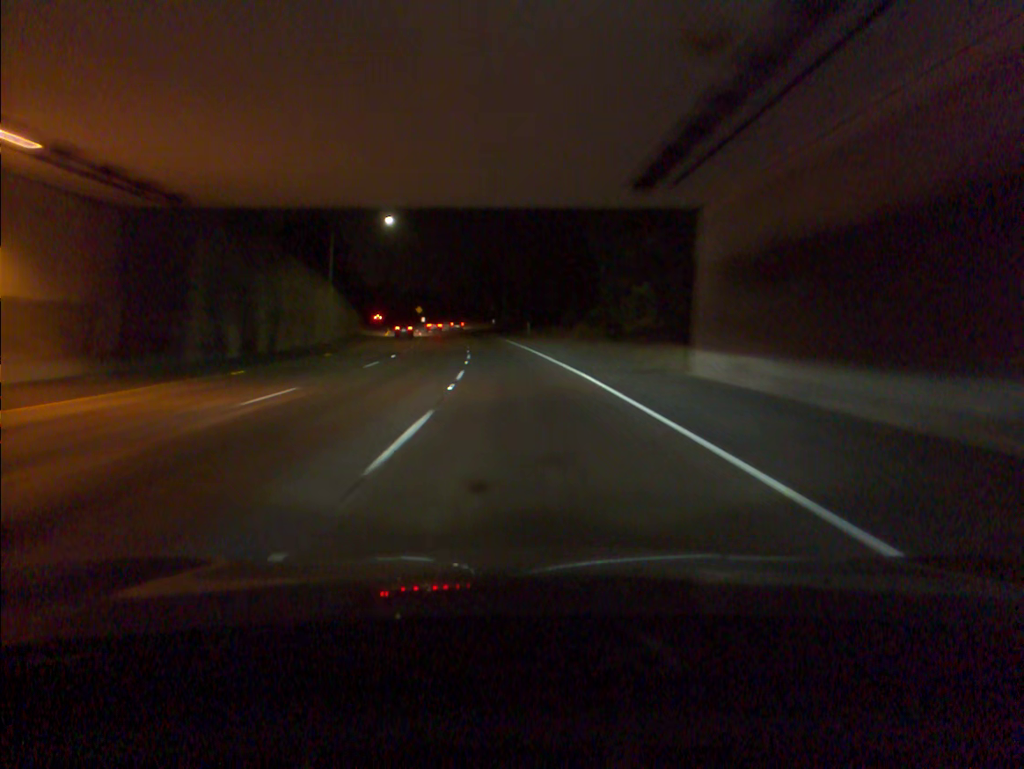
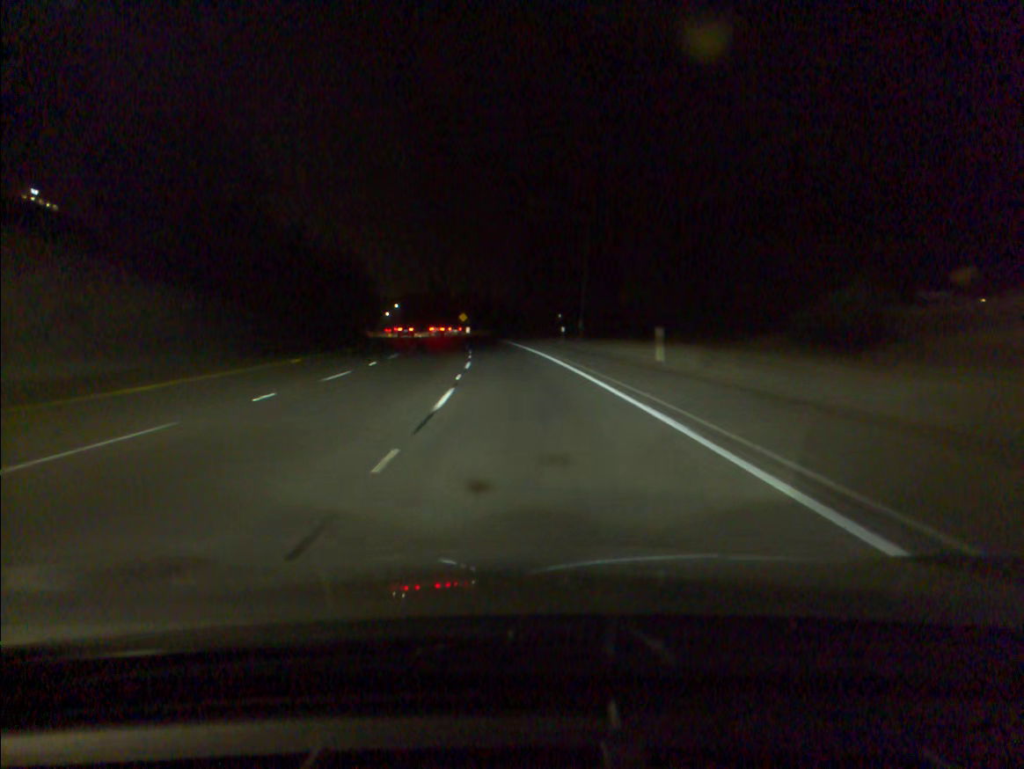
(-2.5, +51.6) m; -5°
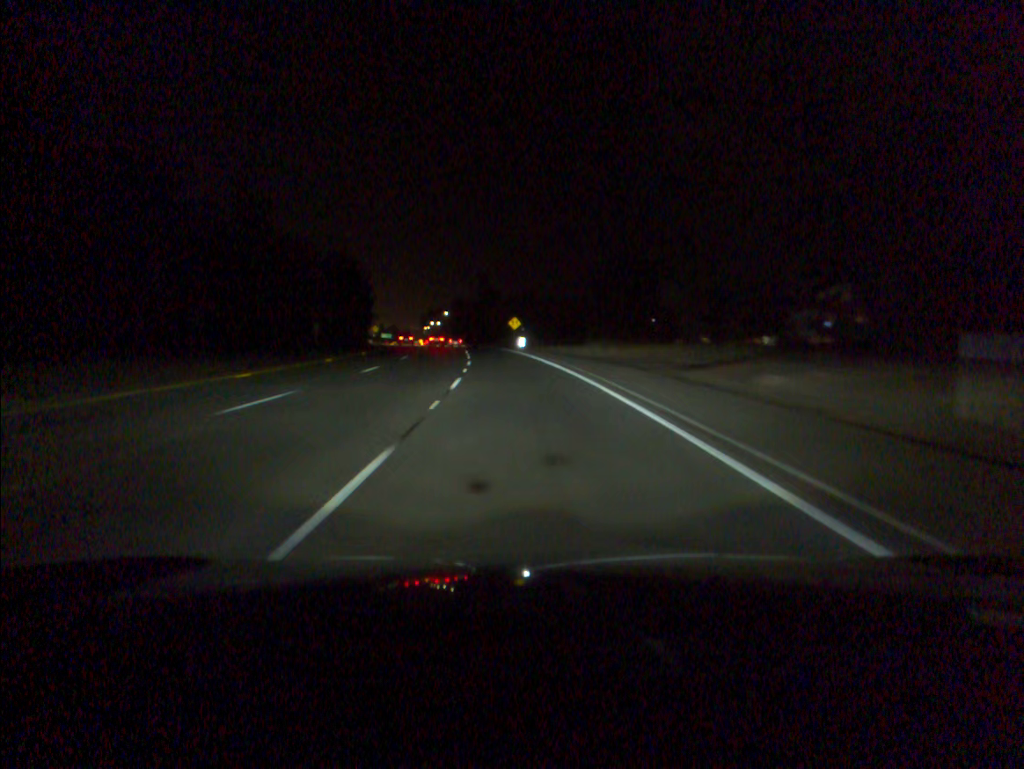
(-2.1, +51.7) m; -5°
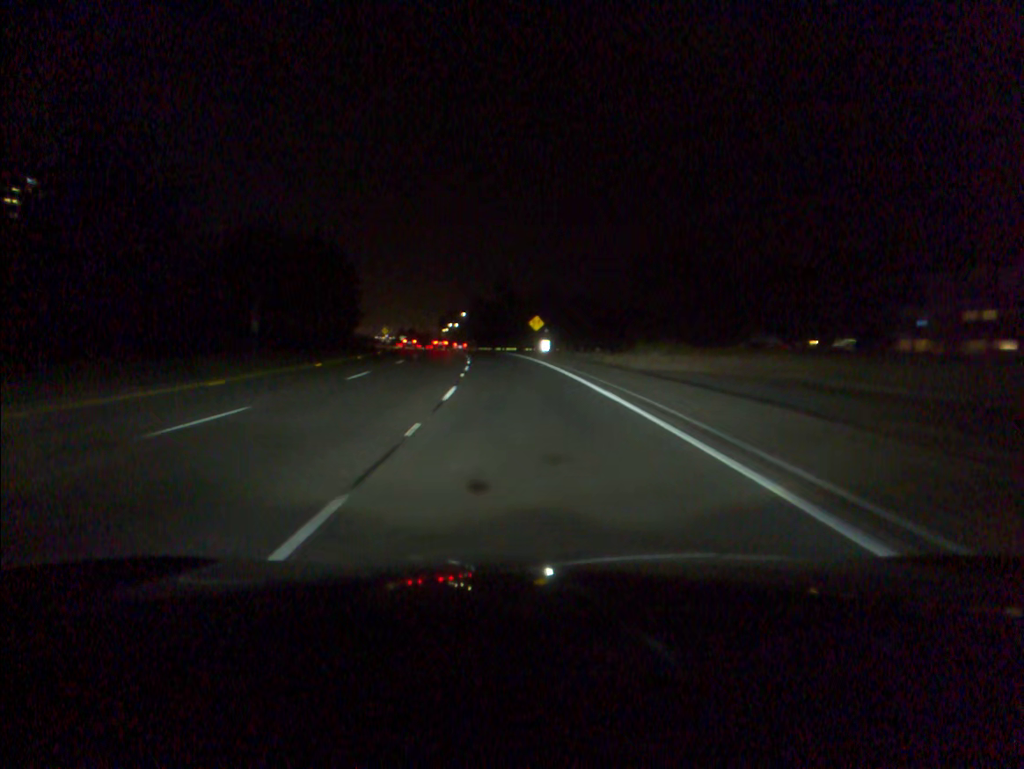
(-0.2, +17.3) m; -1°
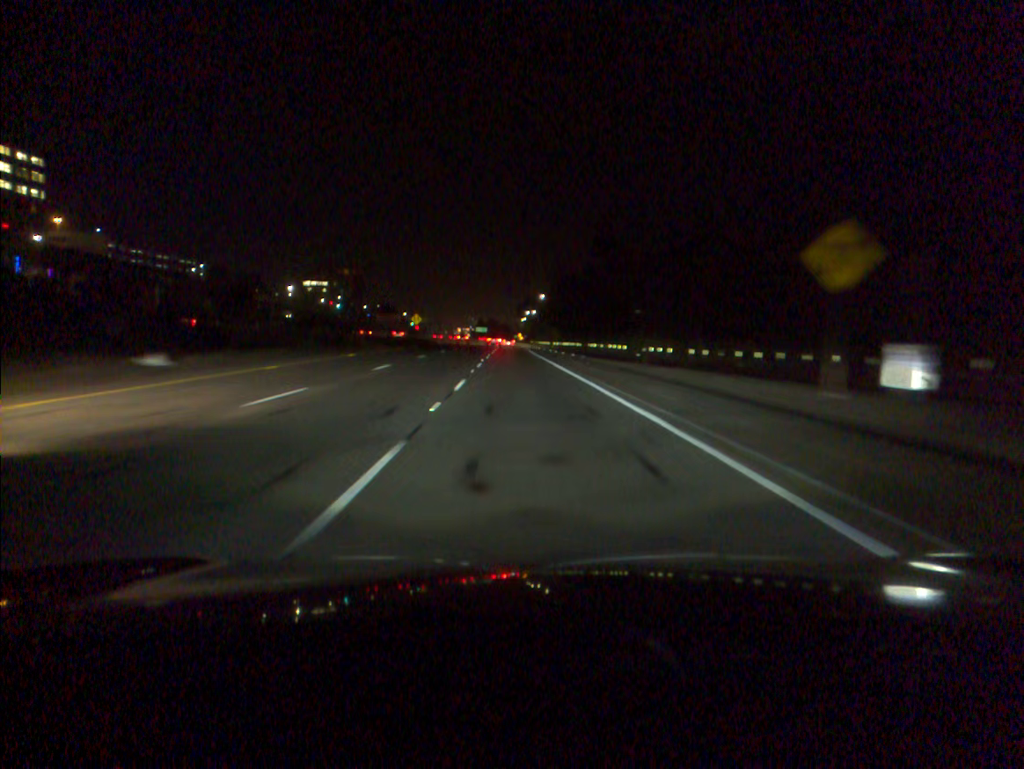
(-3.2, +69.4) m; -4°
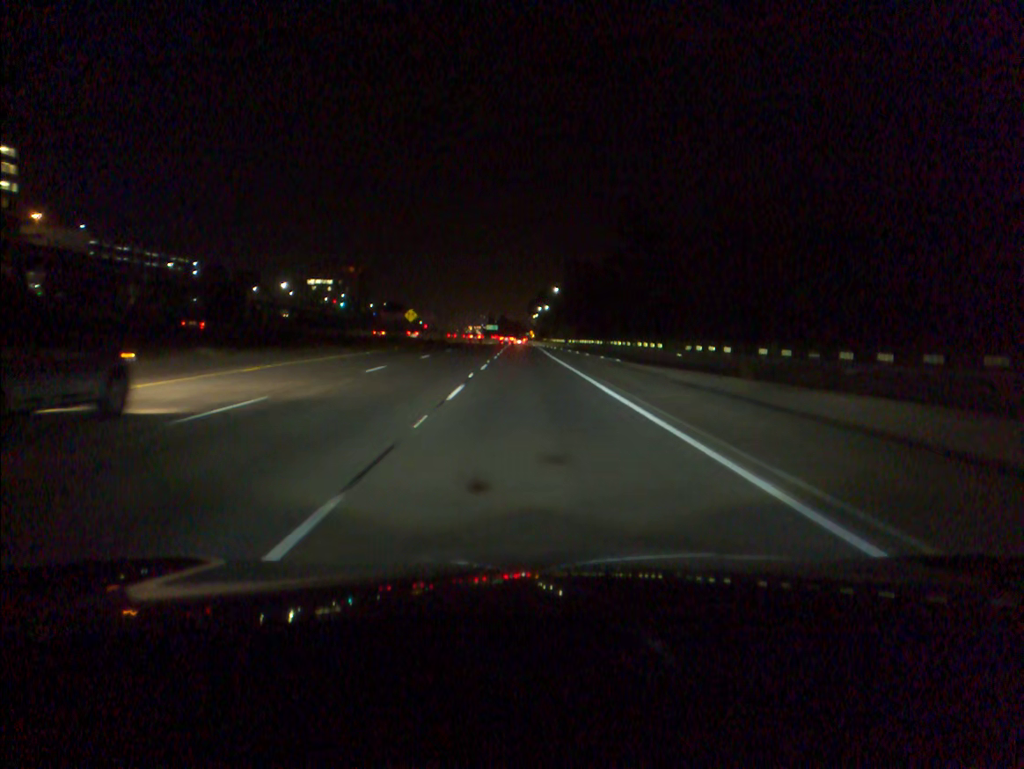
(-0.1, +17.1) m; 0°
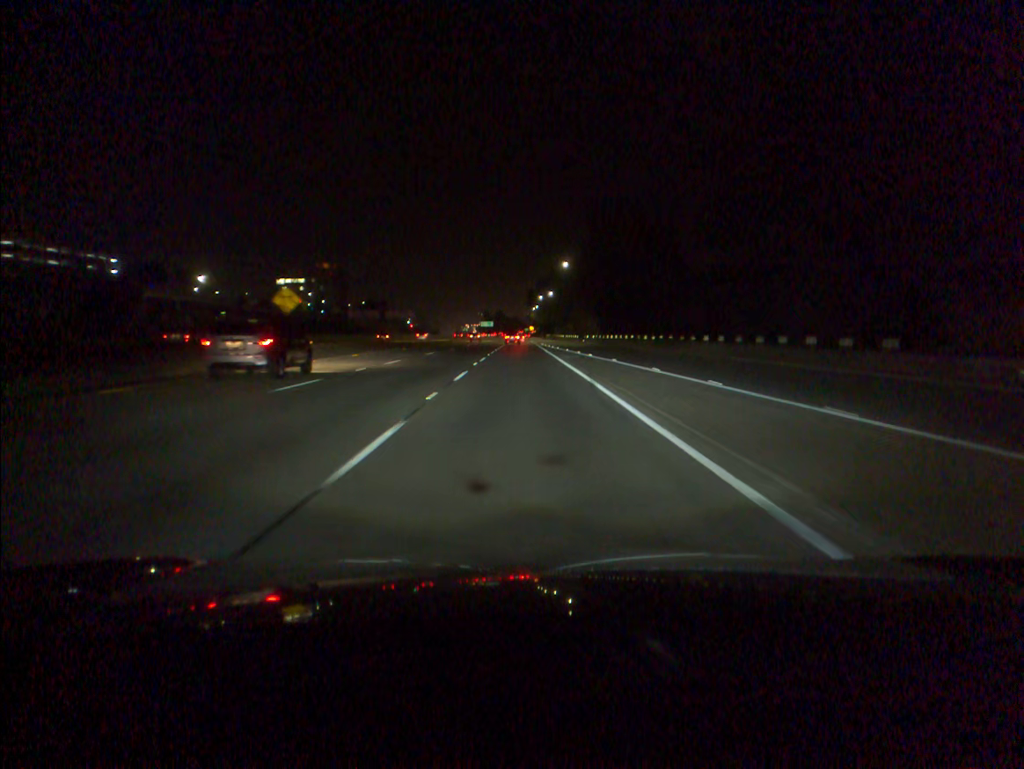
(+0.2, +51.1) m; 0°
